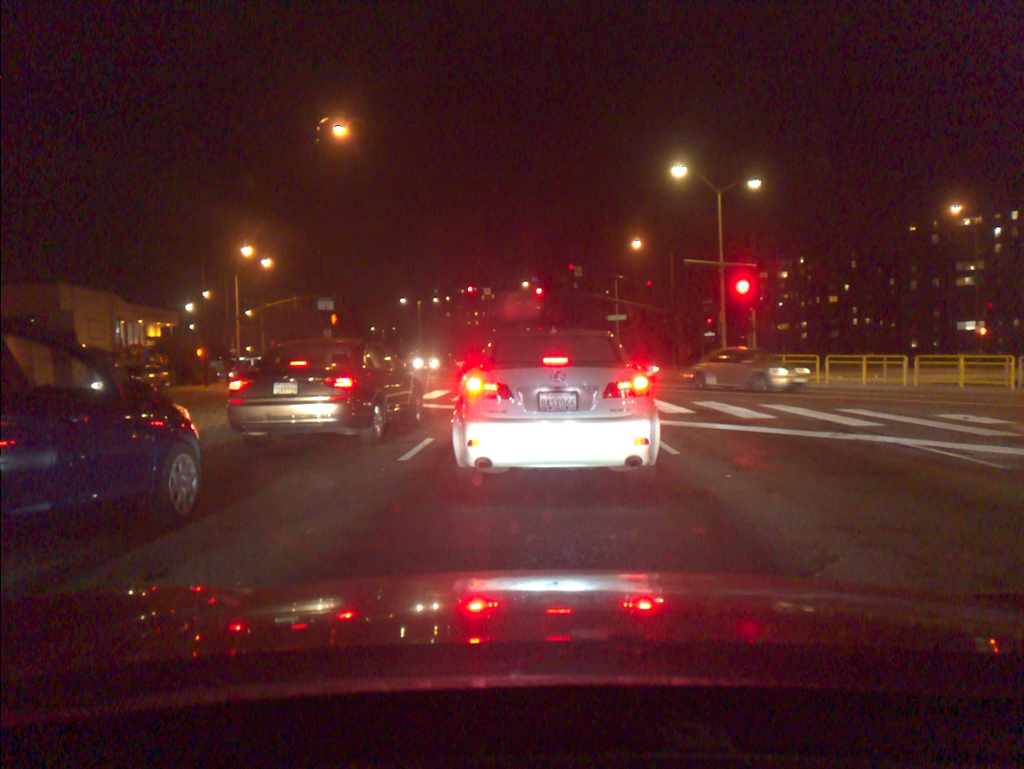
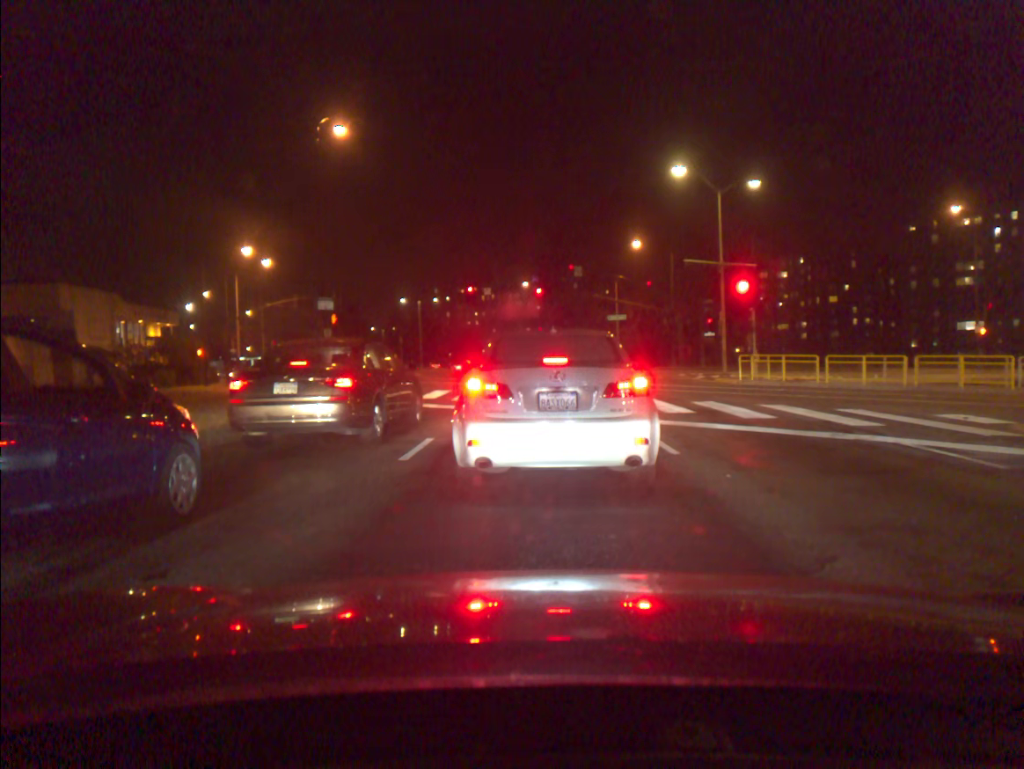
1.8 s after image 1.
(0.0, 0.0) m; 0°
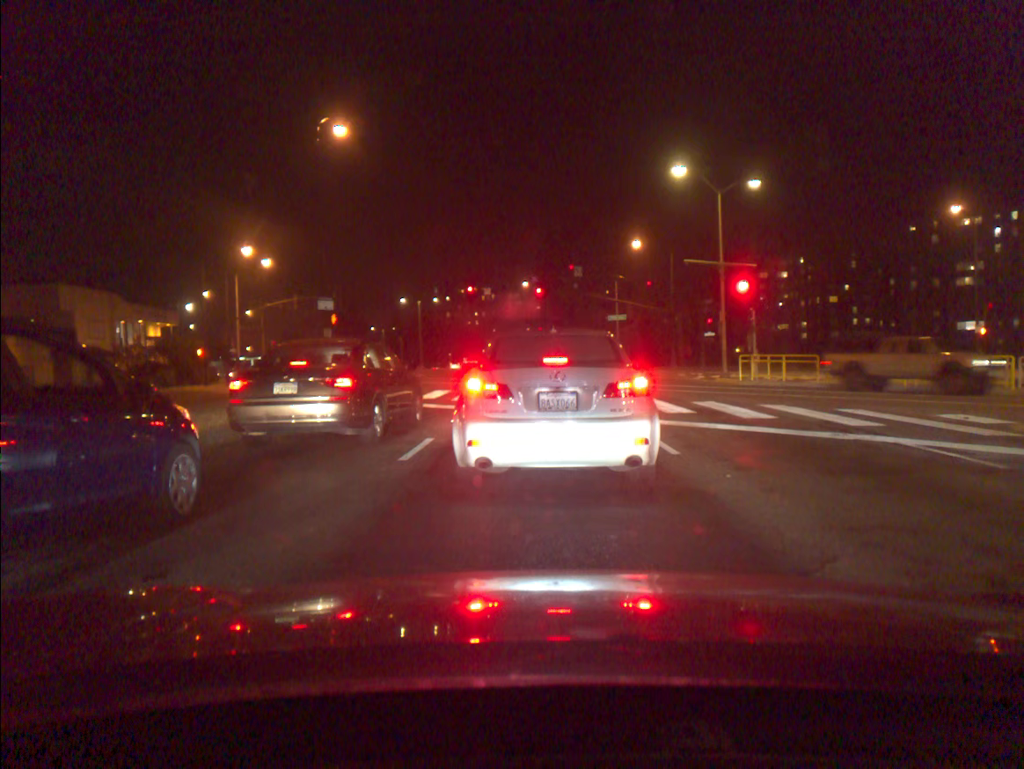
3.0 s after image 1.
(0.0, 0.0) m; 0°
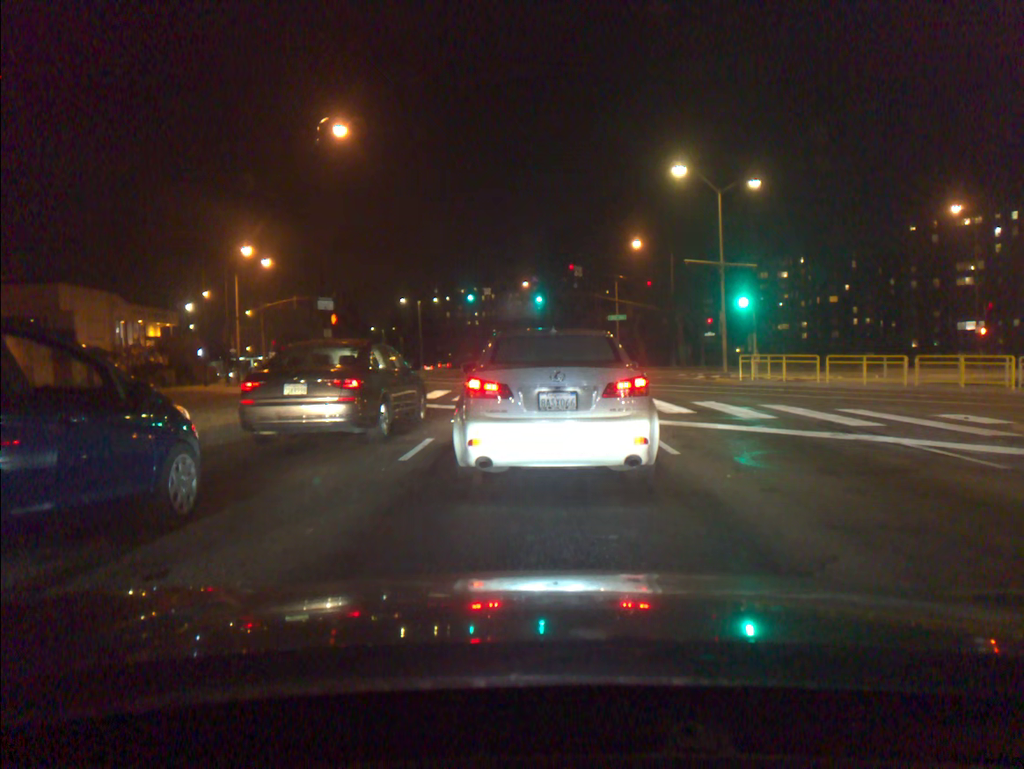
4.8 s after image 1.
(0.0, 0.0) m; 0°
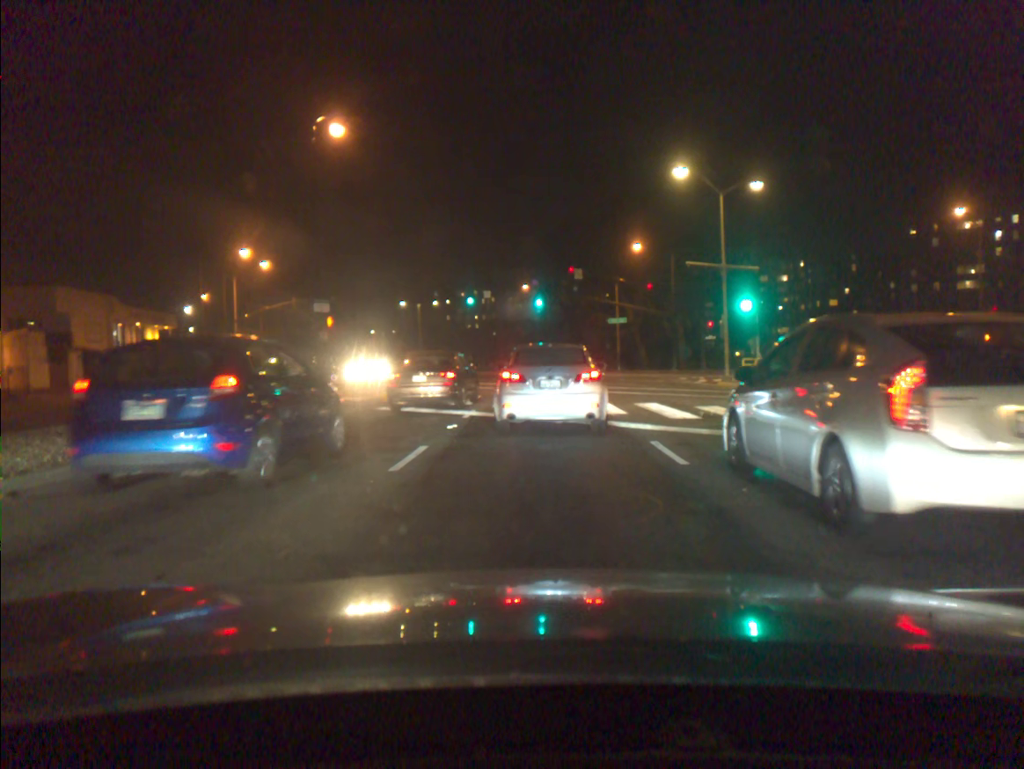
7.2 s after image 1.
(0.0, +0.5) m; 0°
